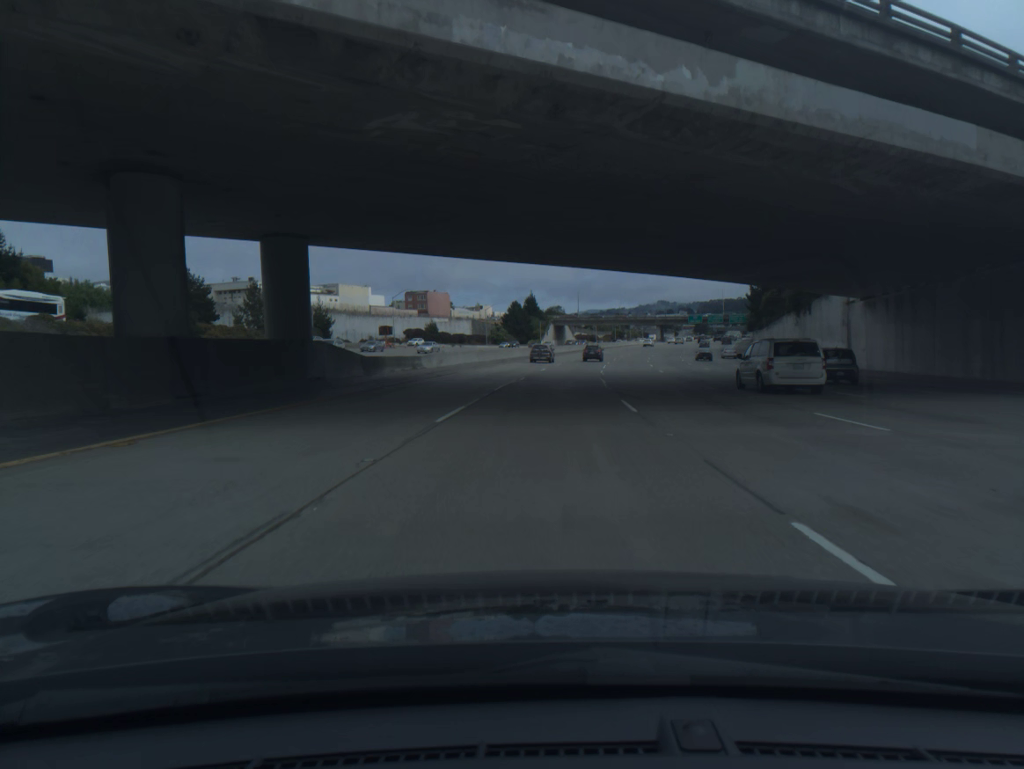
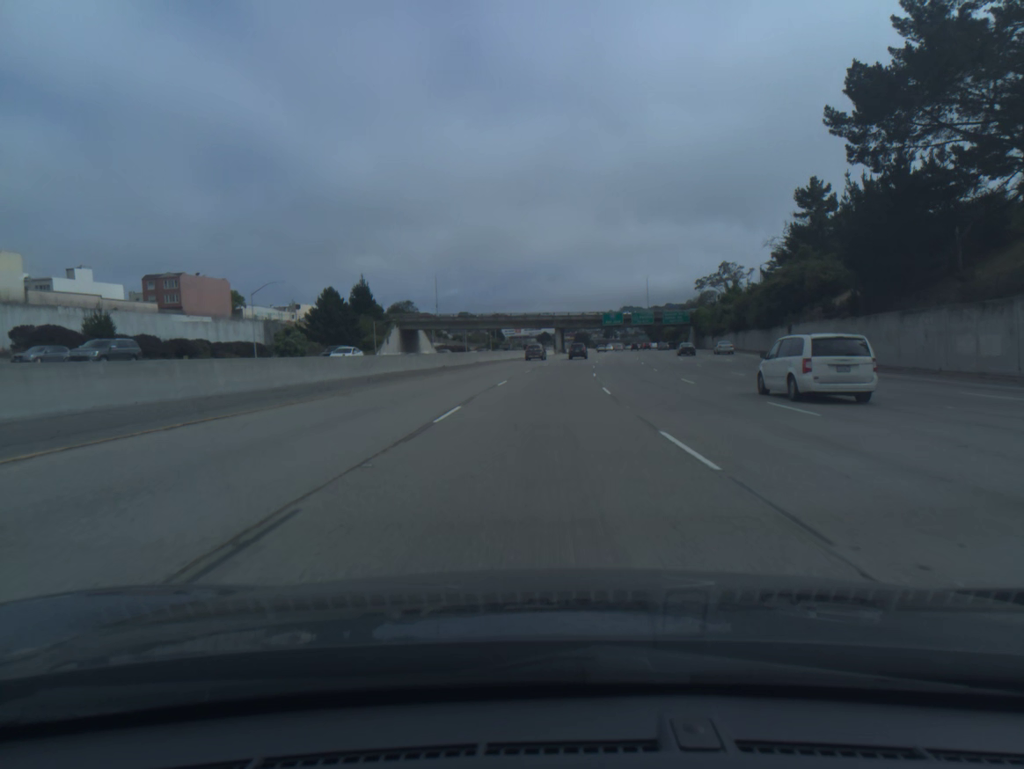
(+6.6, +91.5) m; +9°
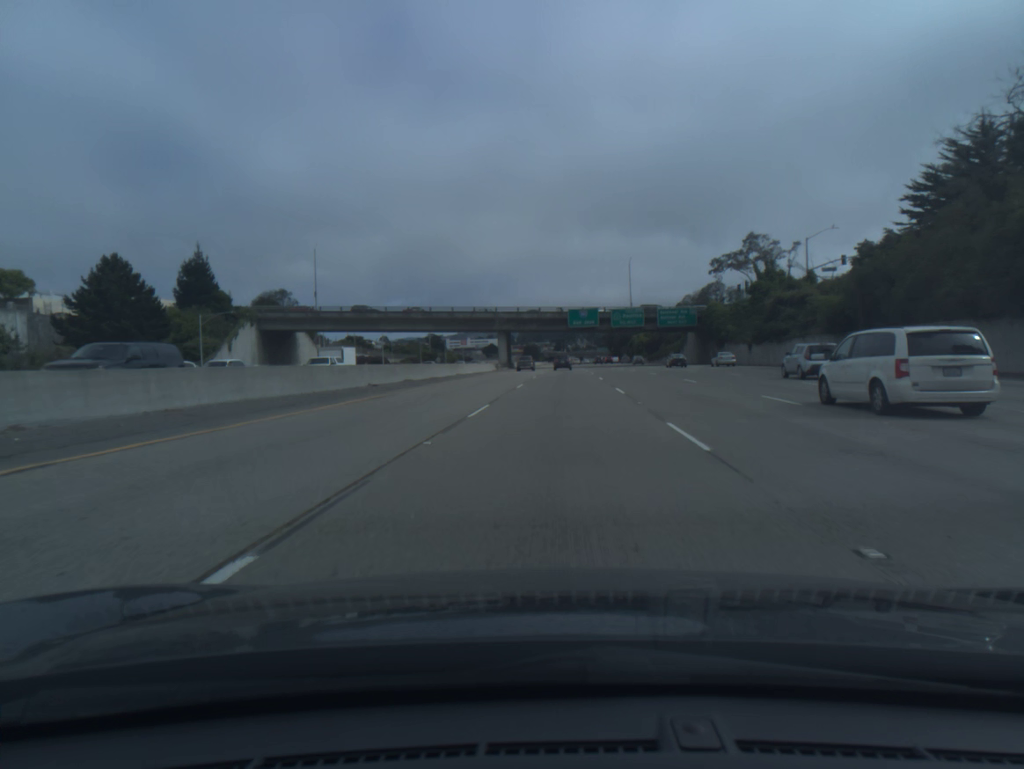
(+1.8, +56.5) m; +4°
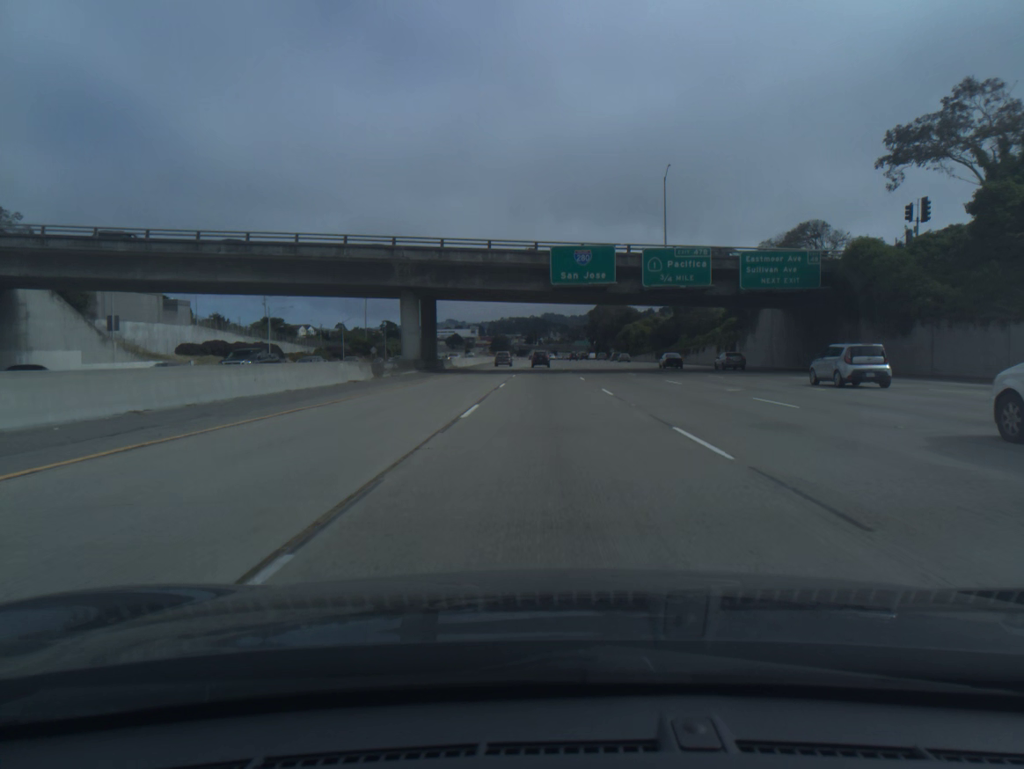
(+1.5, +59.1) m; +2°
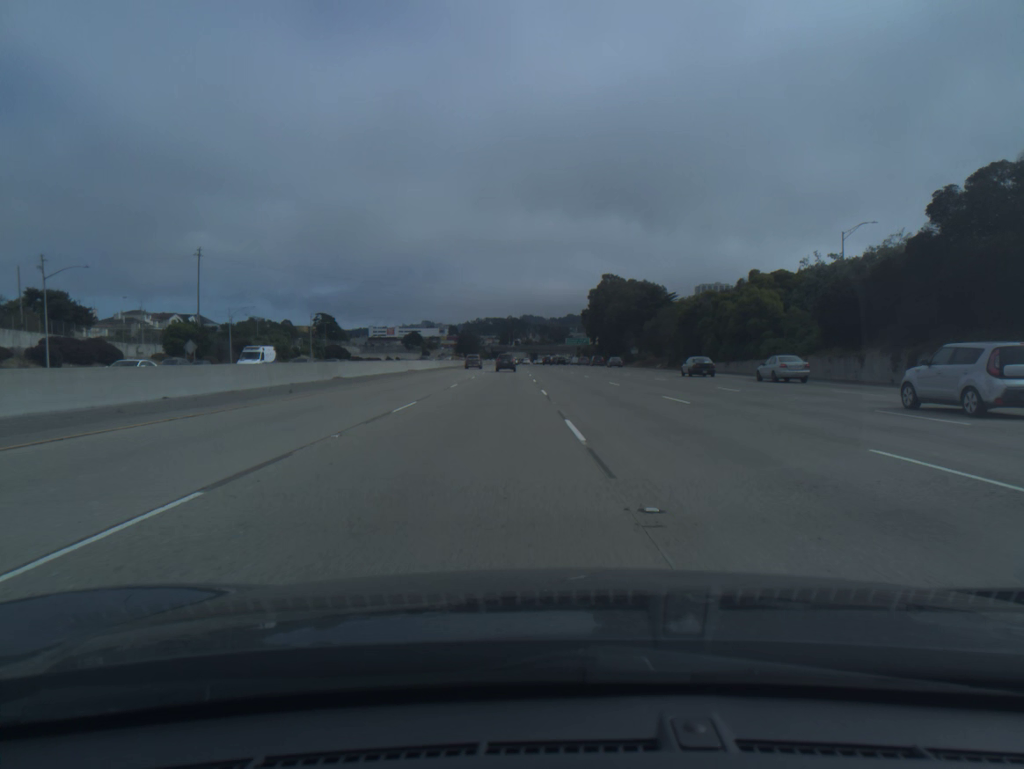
(+1.0, +100.3) m; +2°
